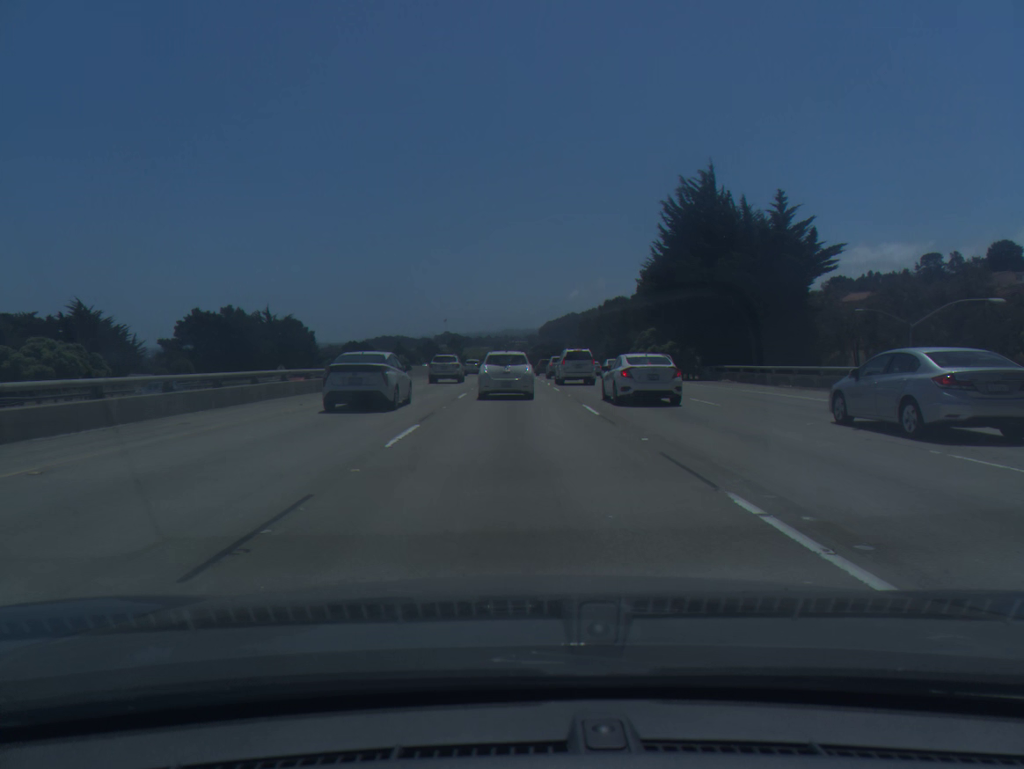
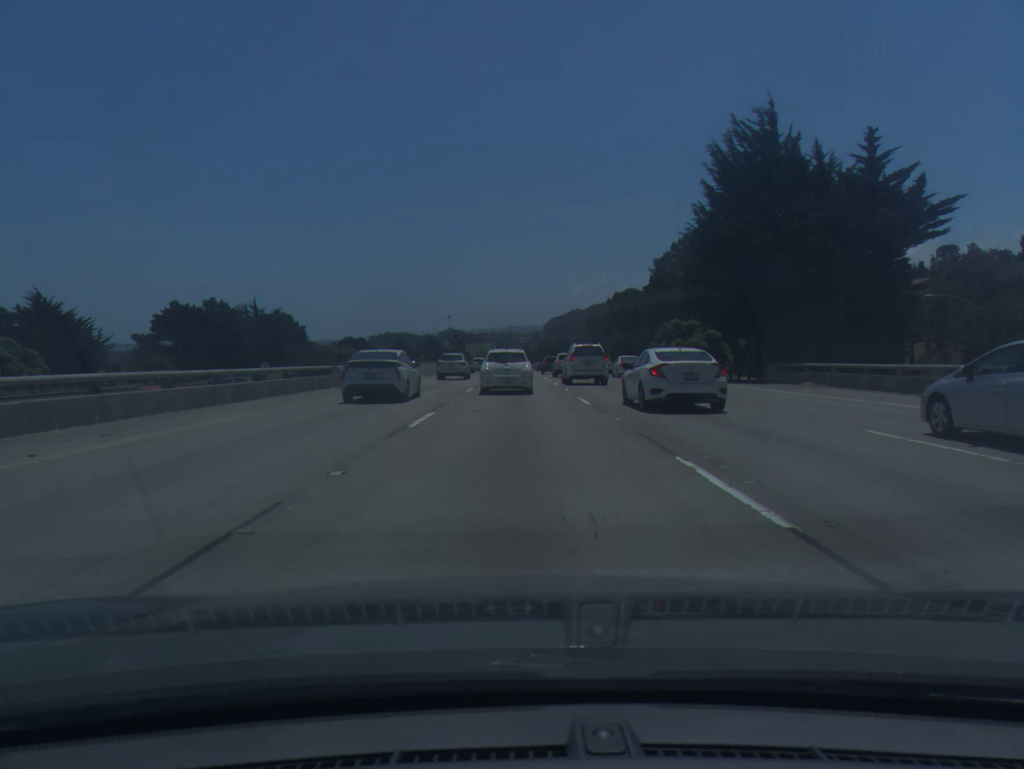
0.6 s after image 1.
(0.0, +12.4) m; 0°
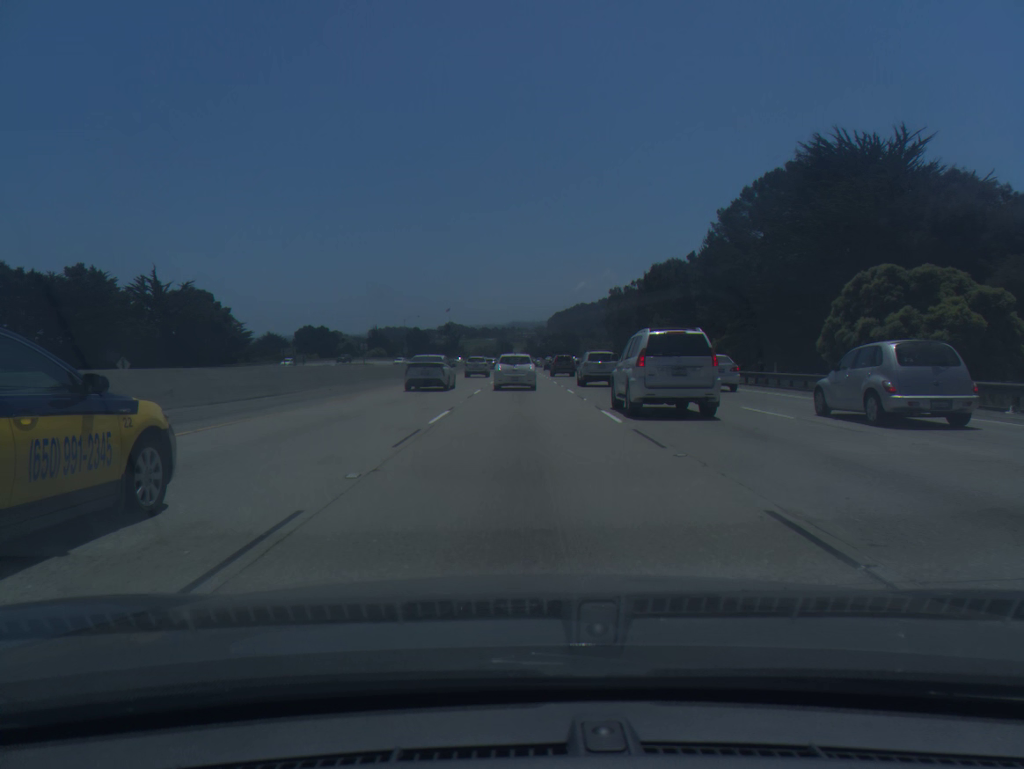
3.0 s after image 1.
(-0.2, +49.7) m; 0°
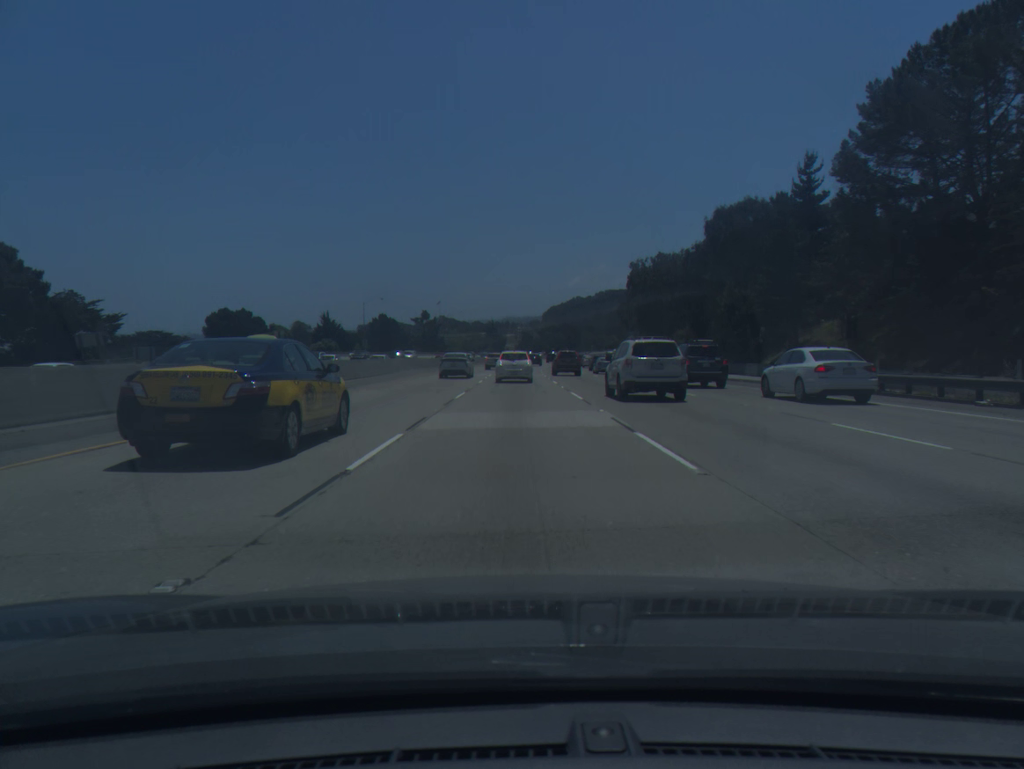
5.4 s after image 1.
(+0.2, +50.2) m; 0°
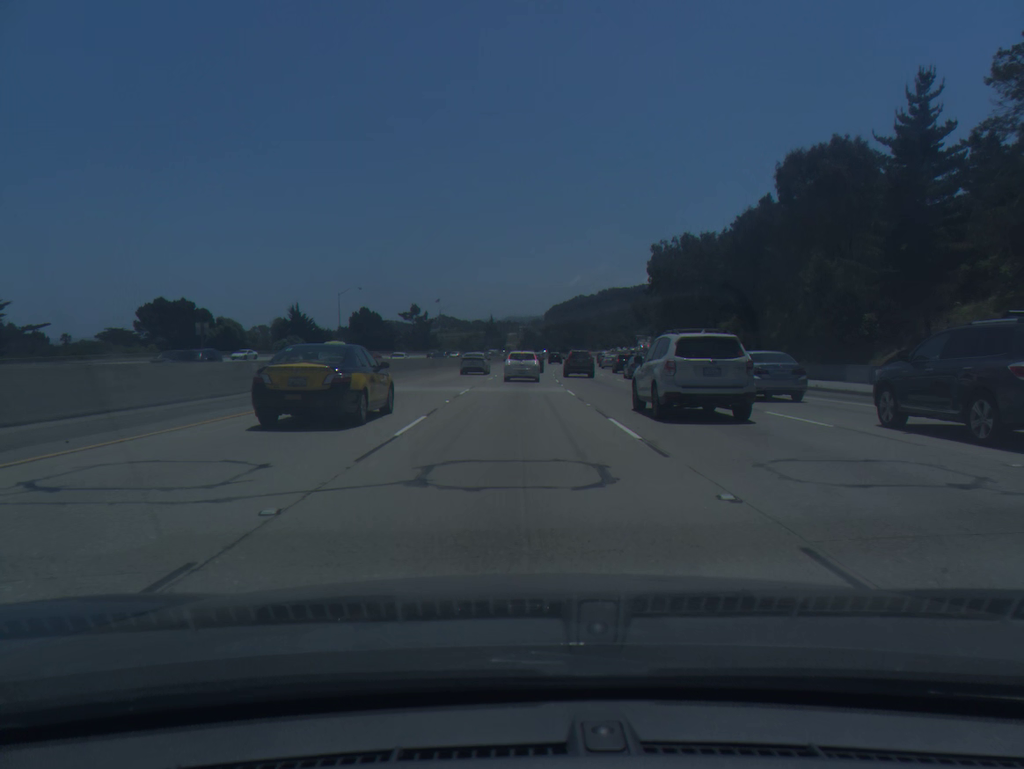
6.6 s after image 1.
(0.0, +25.3) m; 0°
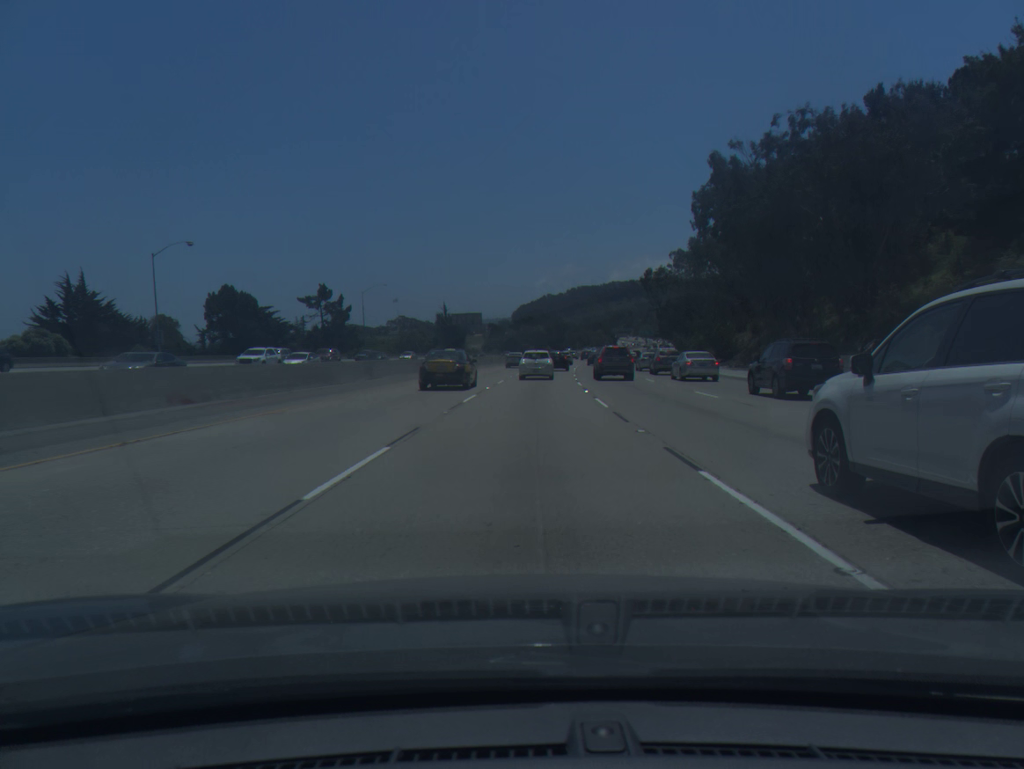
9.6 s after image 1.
(+0.8, +63.7) m; +2°
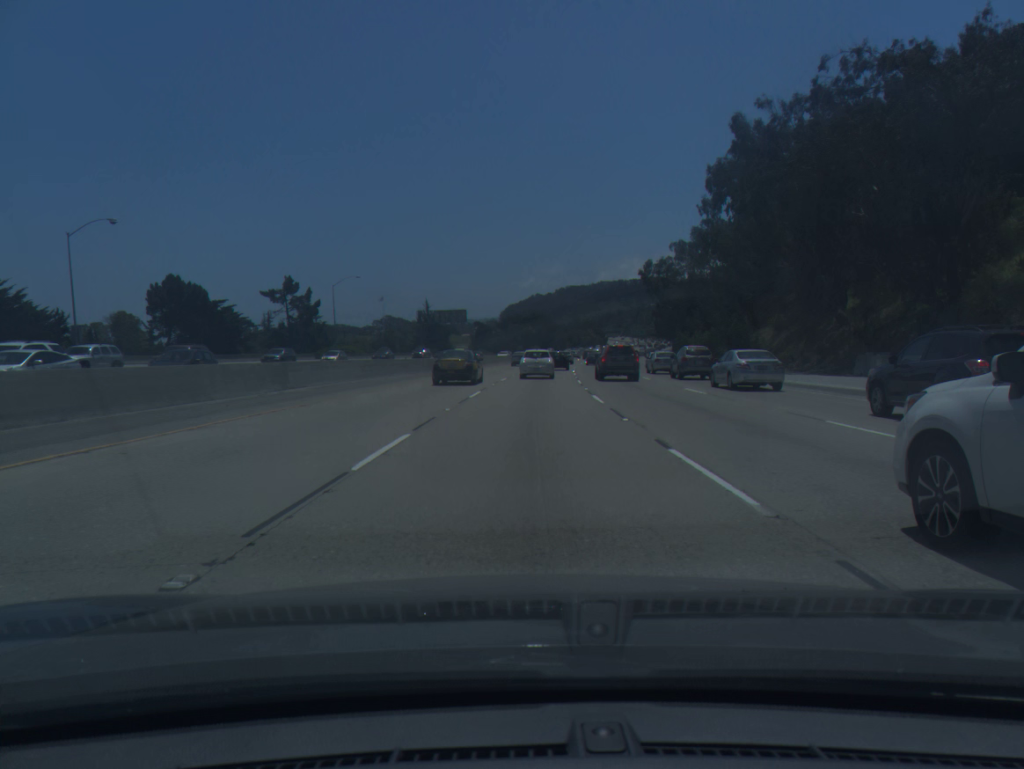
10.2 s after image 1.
(+0.1, +12.7) m; +1°
